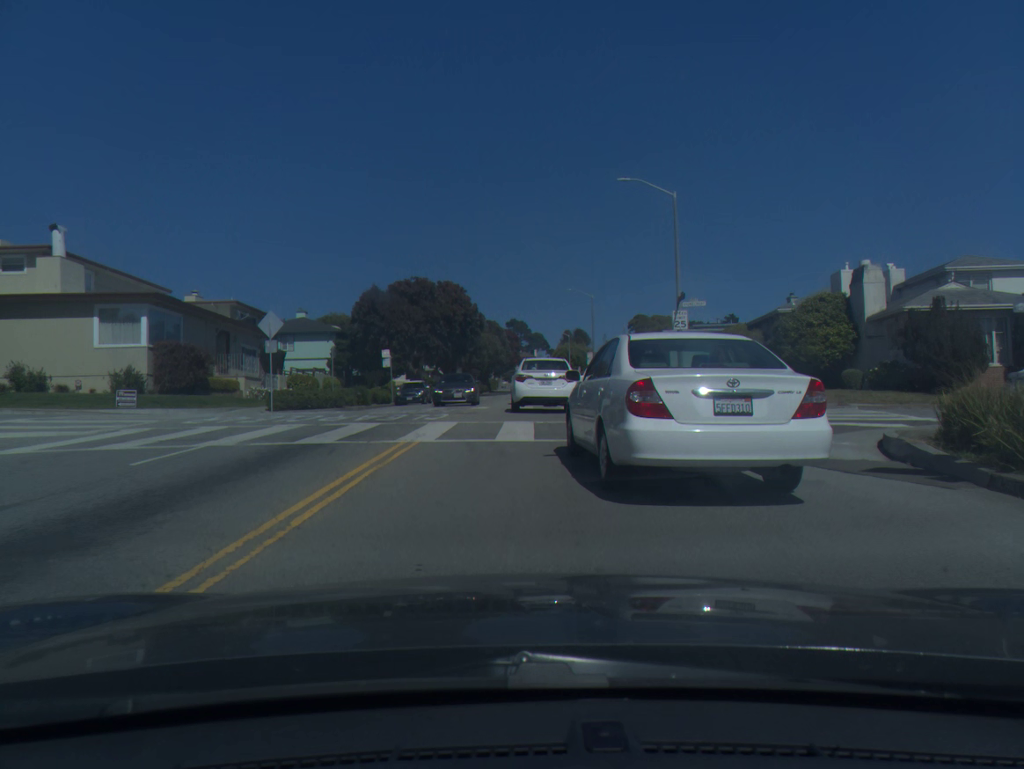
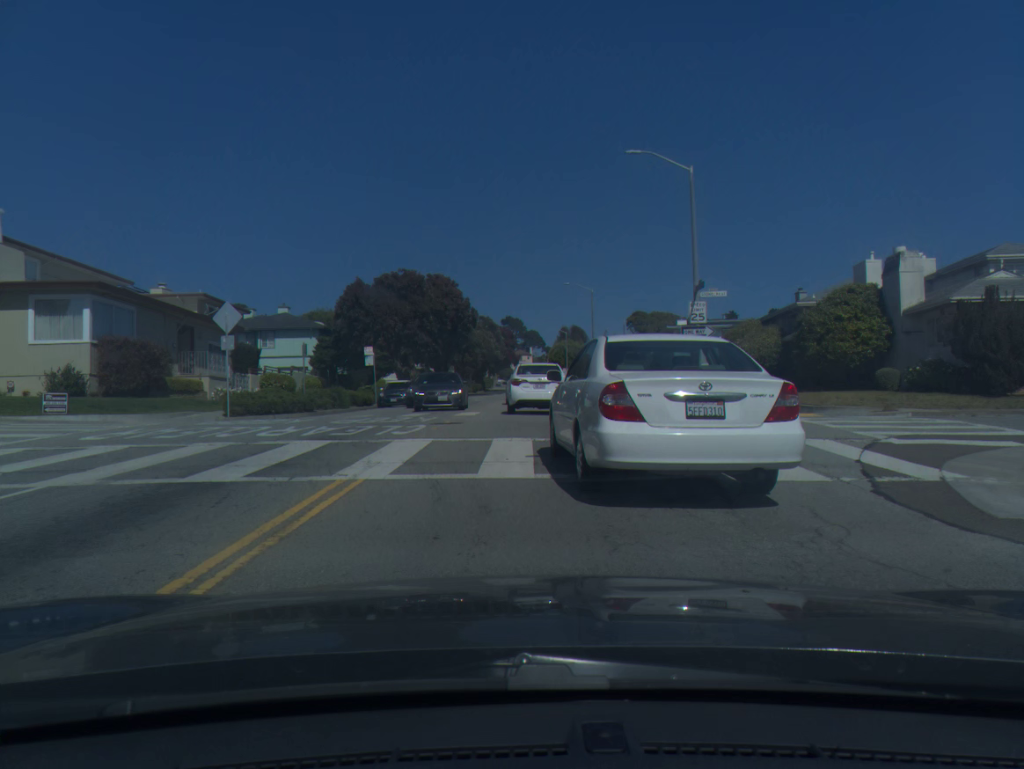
(0.0, +3.7) m; 0°
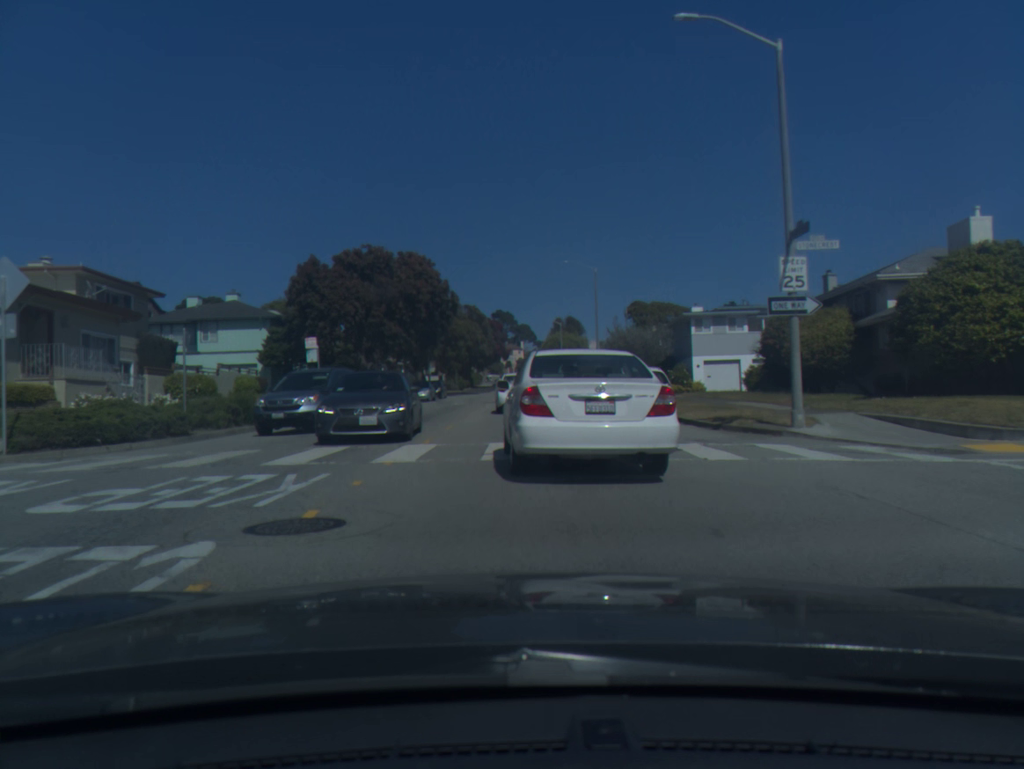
(+0.1, +10.5) m; +1°
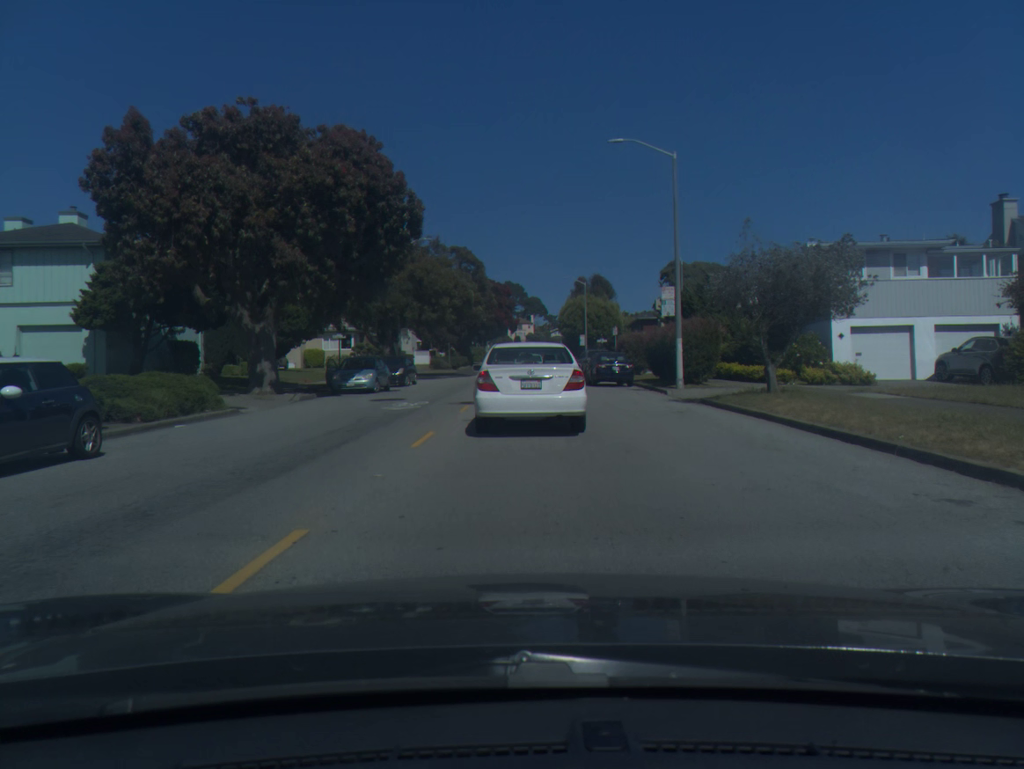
(-0.2, +22.4) m; -1°
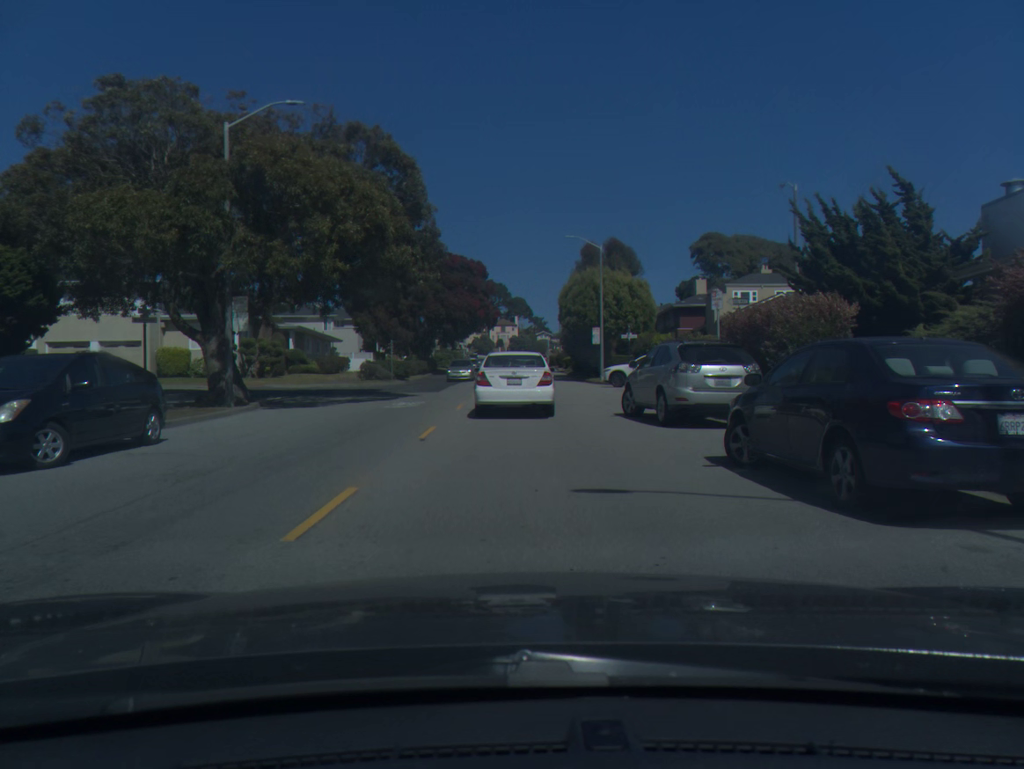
(+0.4, +27.0) m; +2°
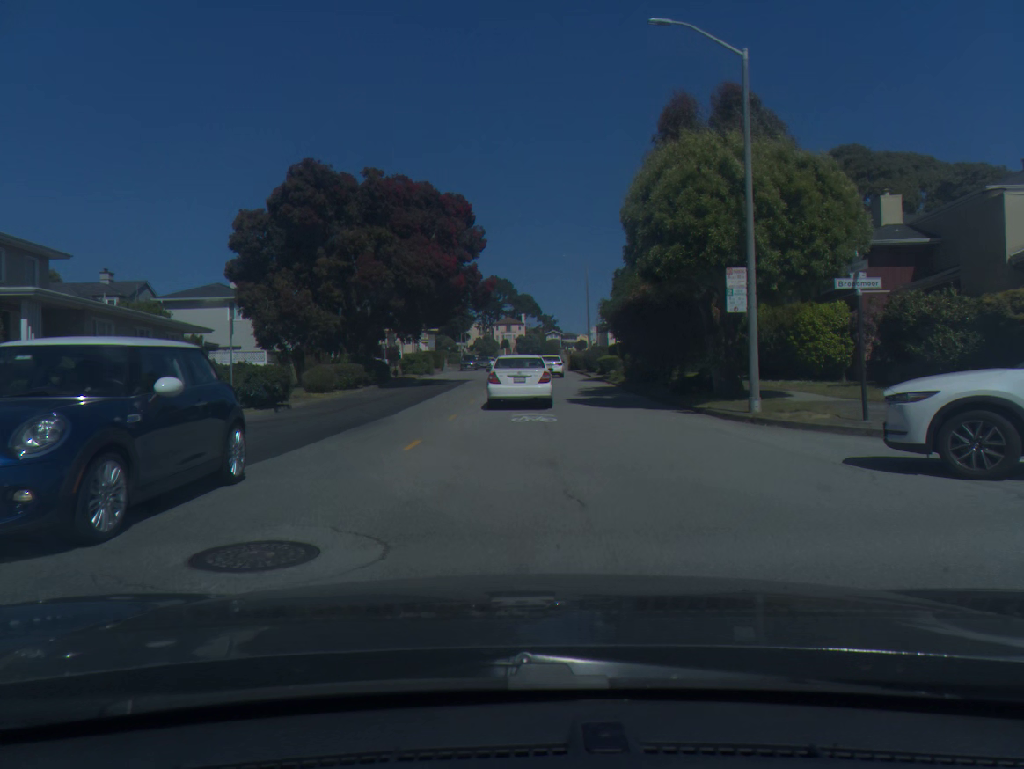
(0.0, +30.5) m; 0°
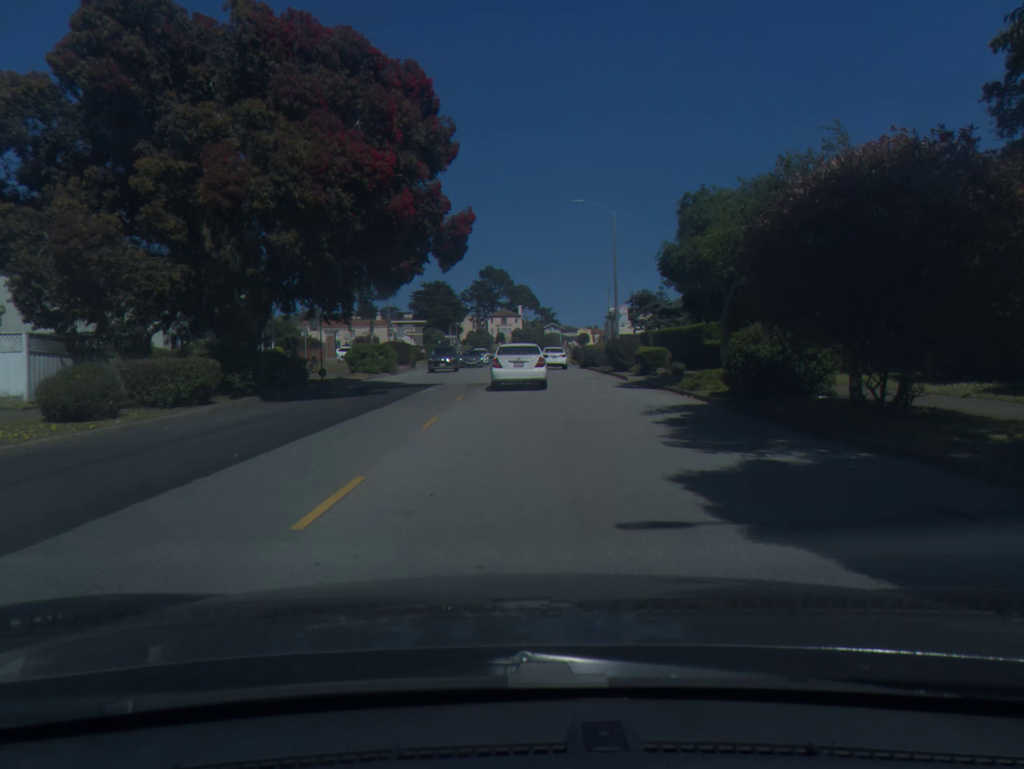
(0.0, +18.7) m; 0°
